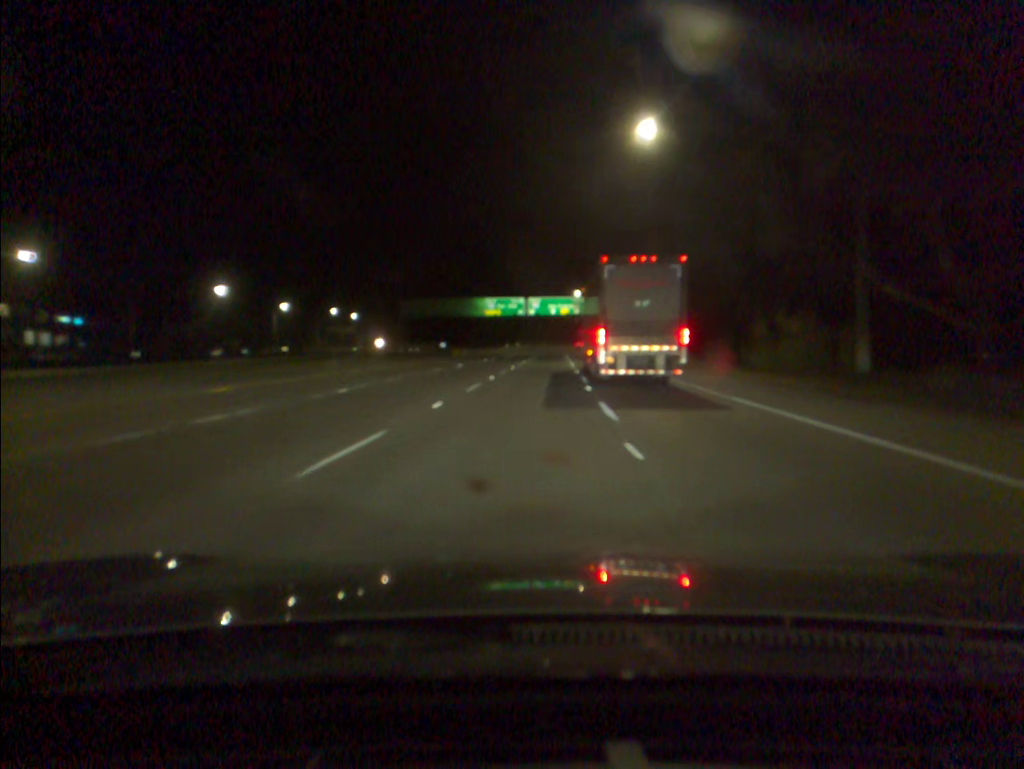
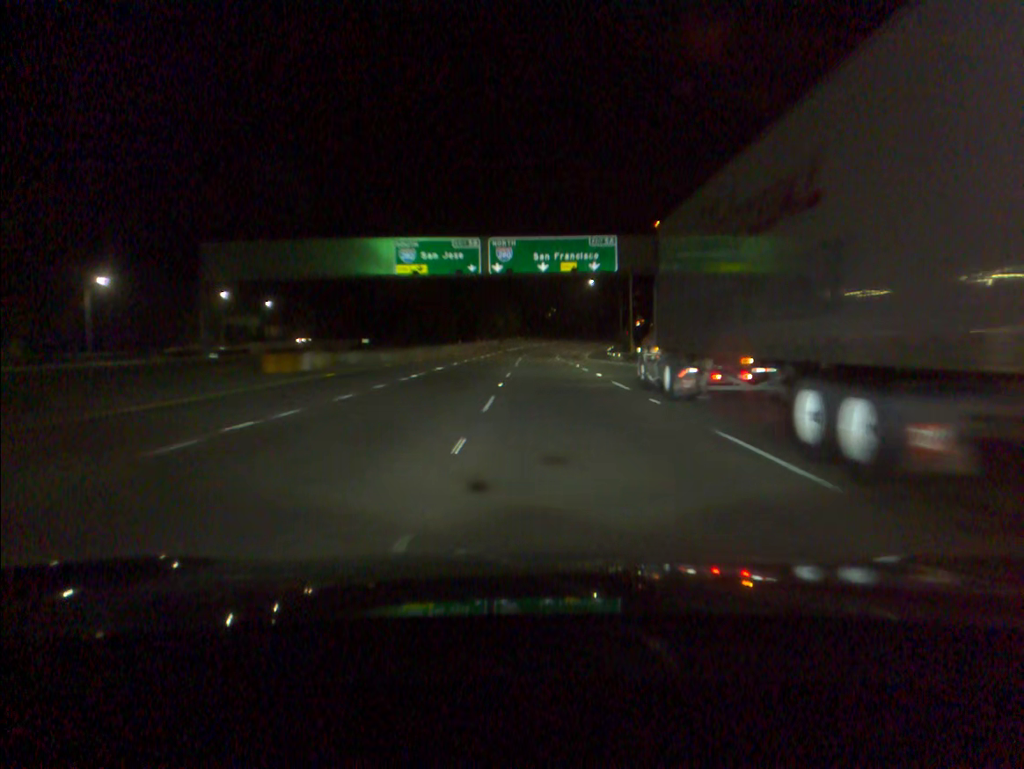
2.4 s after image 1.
(+1.1, +65.1) m; +2°
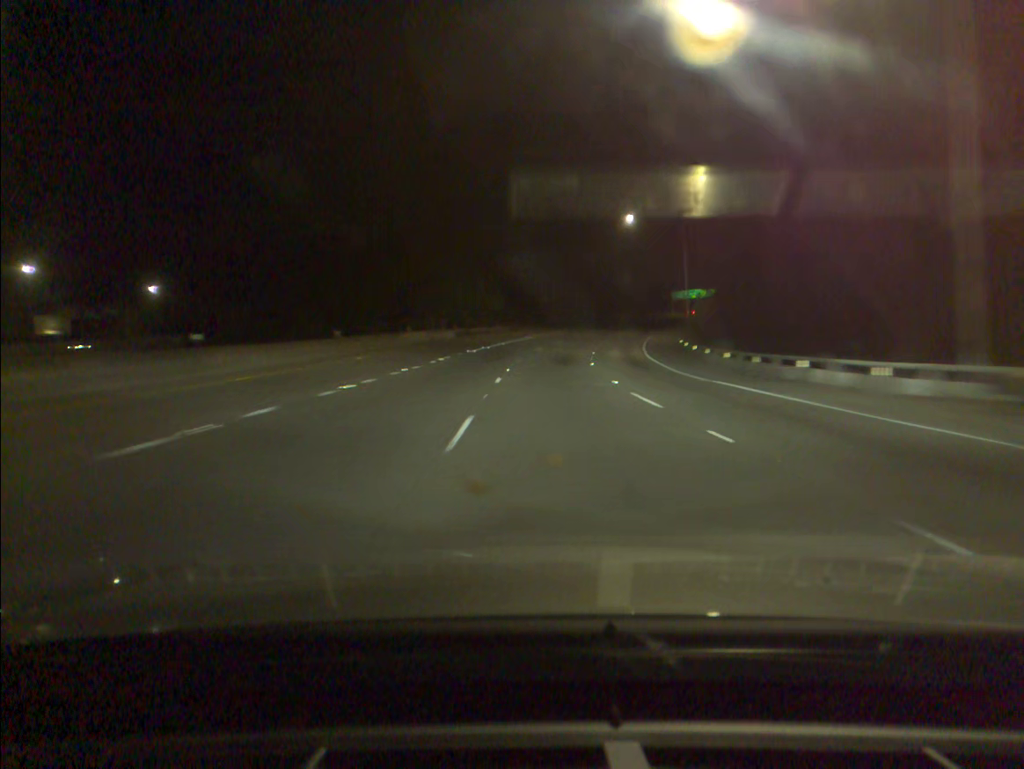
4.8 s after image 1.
(+0.5, +64.3) m; +1°
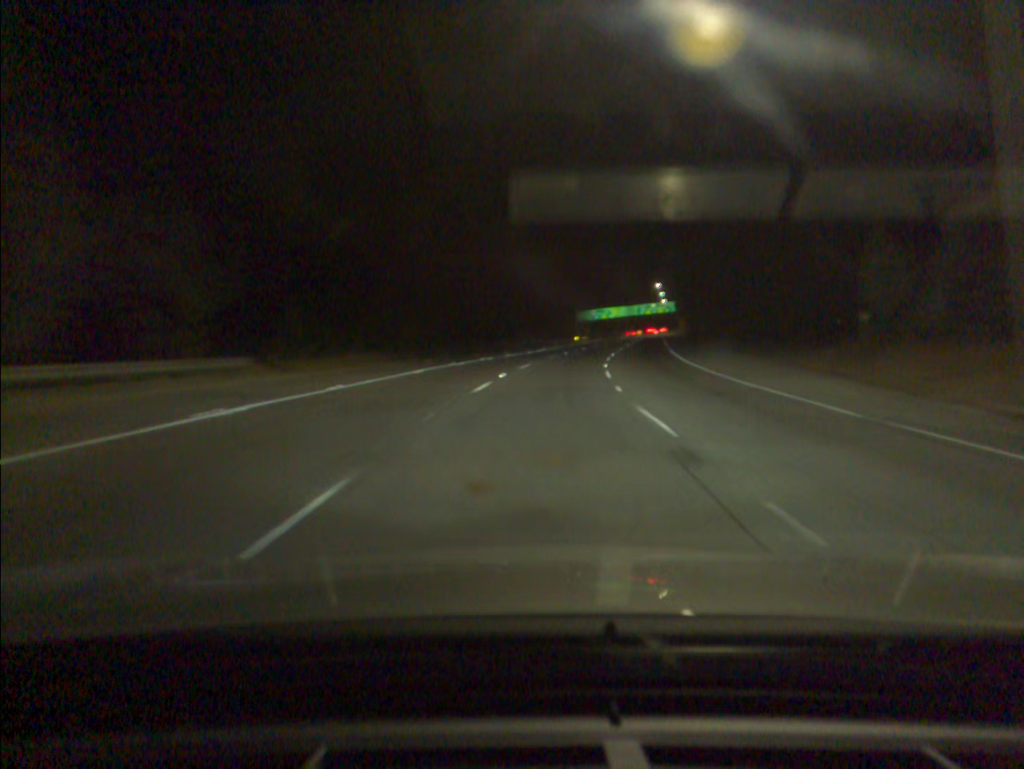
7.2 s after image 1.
(+3.7, +62.8) m; +8°
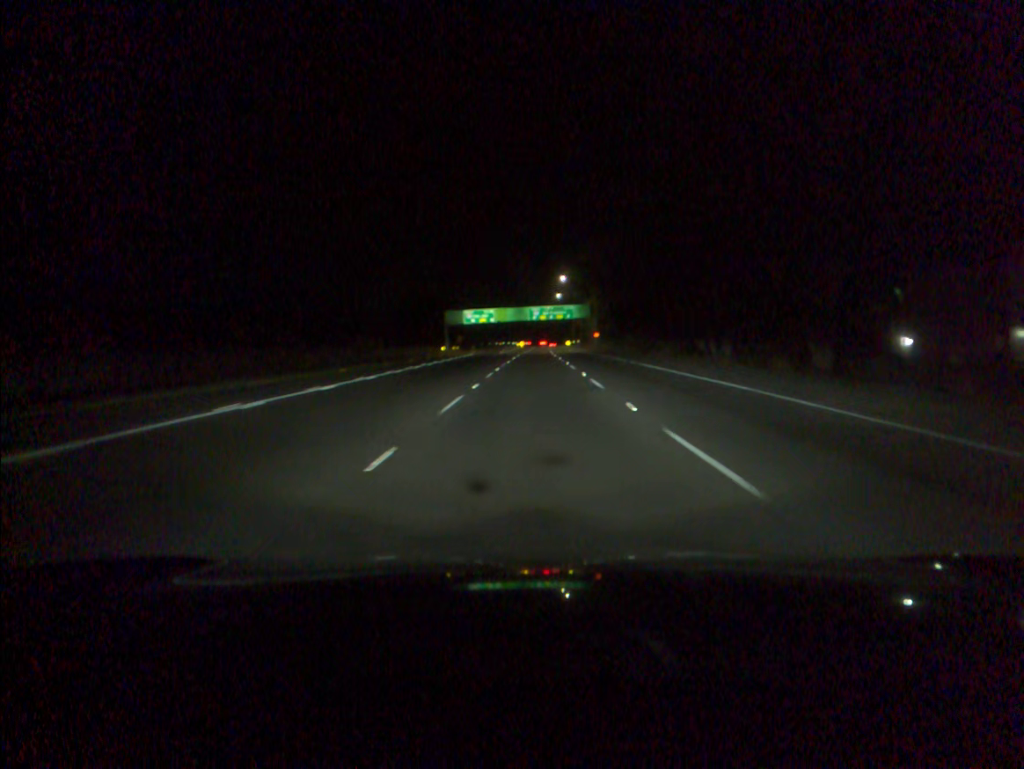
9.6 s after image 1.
(+5.3, +61.6) m; +9°
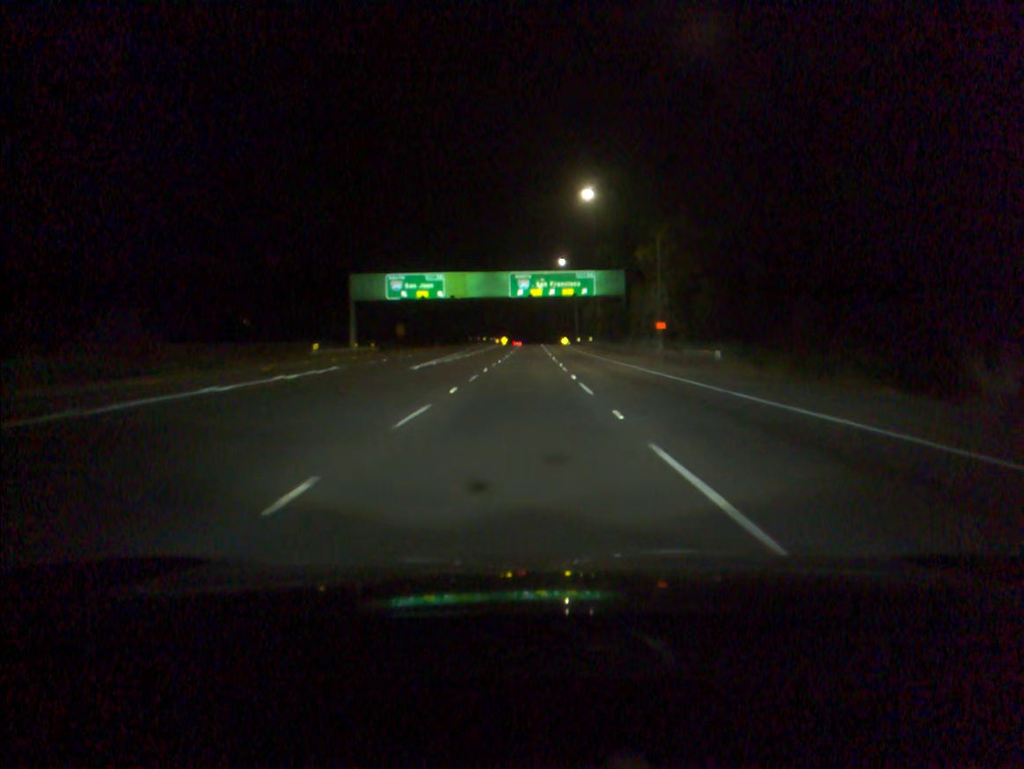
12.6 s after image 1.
(+1.5, +74.5) m; +1°
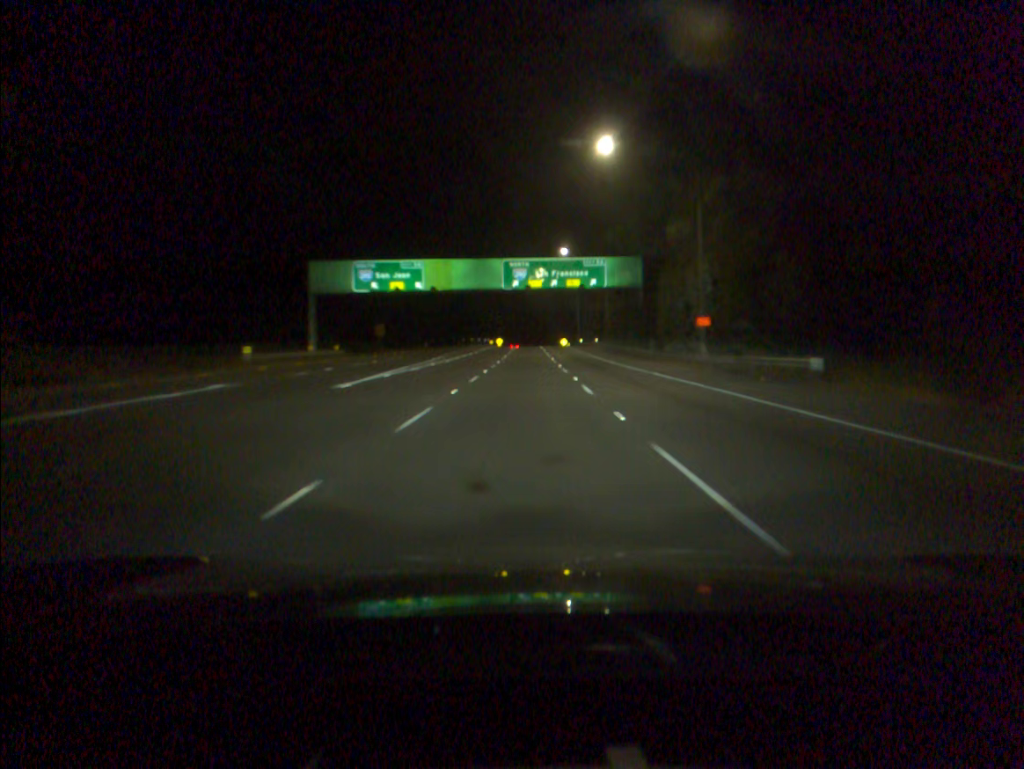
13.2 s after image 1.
(0.0, +14.5) m; 0°
